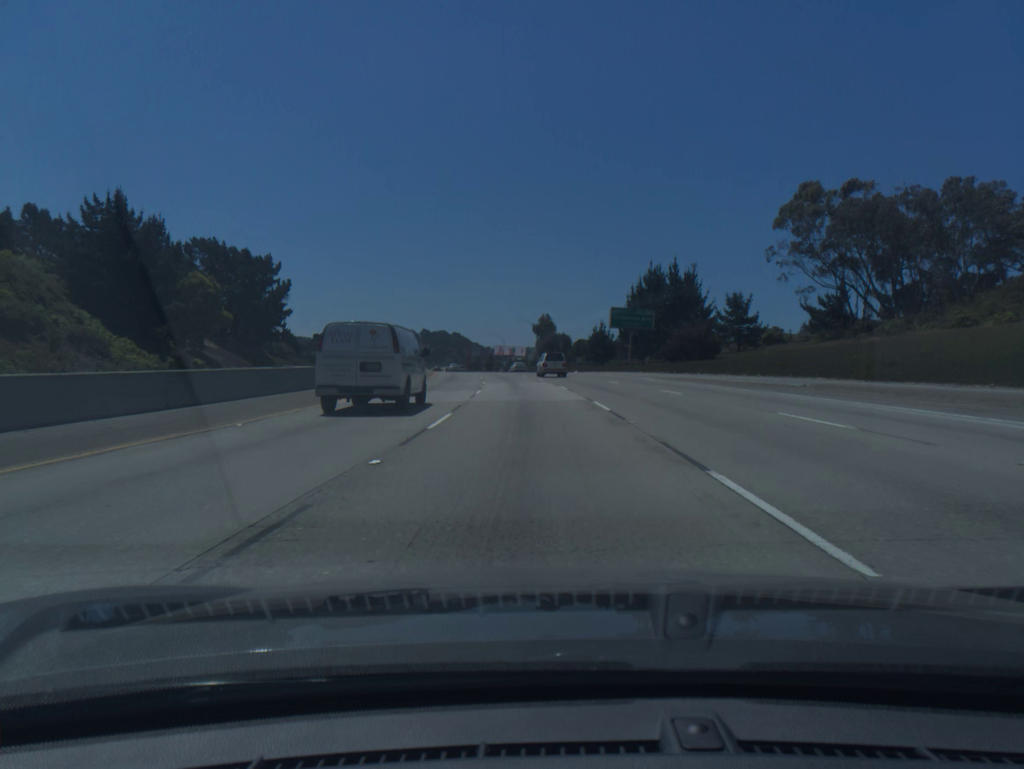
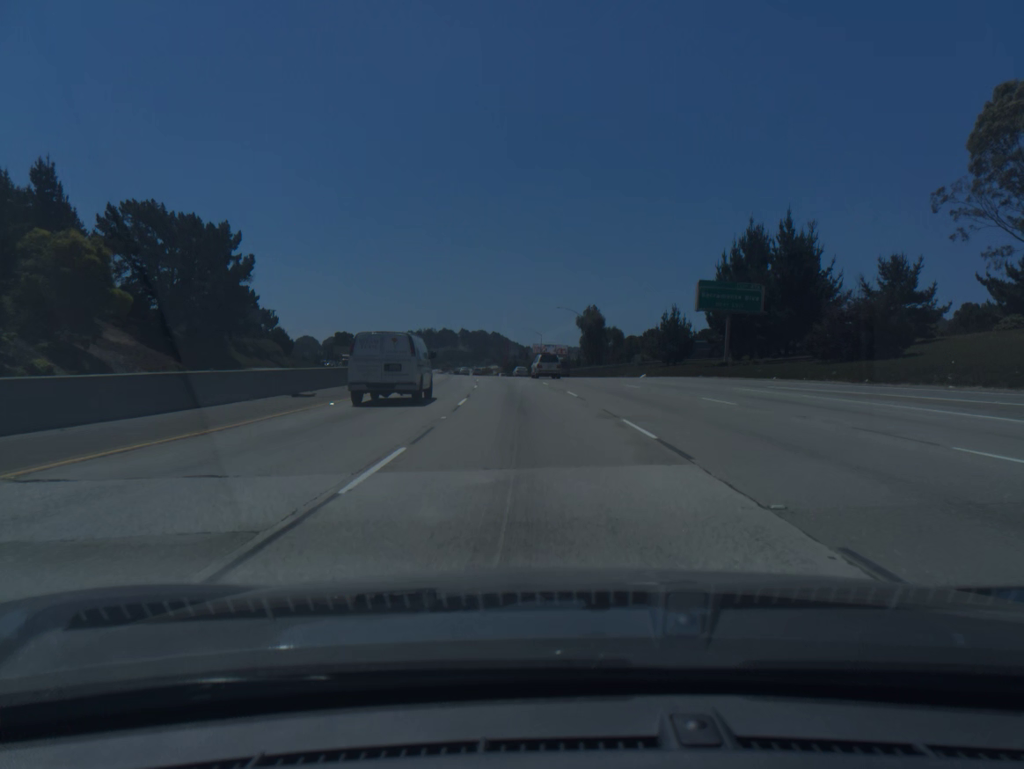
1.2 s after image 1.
(-0.9, +36.0) m; -3°
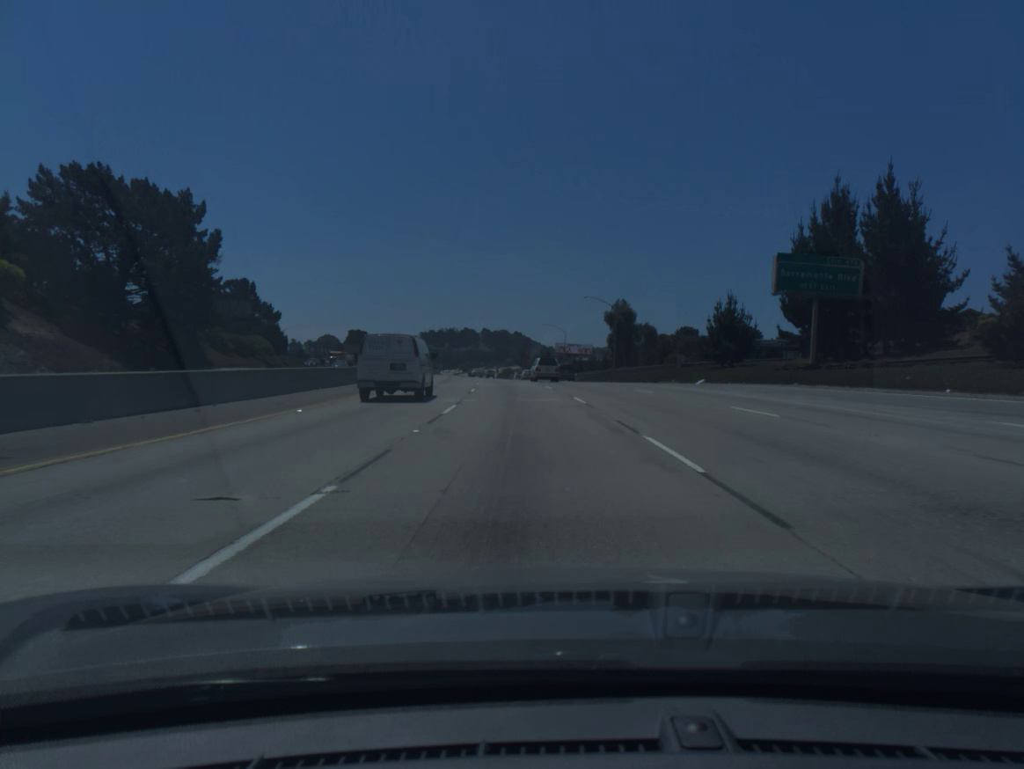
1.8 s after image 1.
(-0.2, +18.1) m; -2°
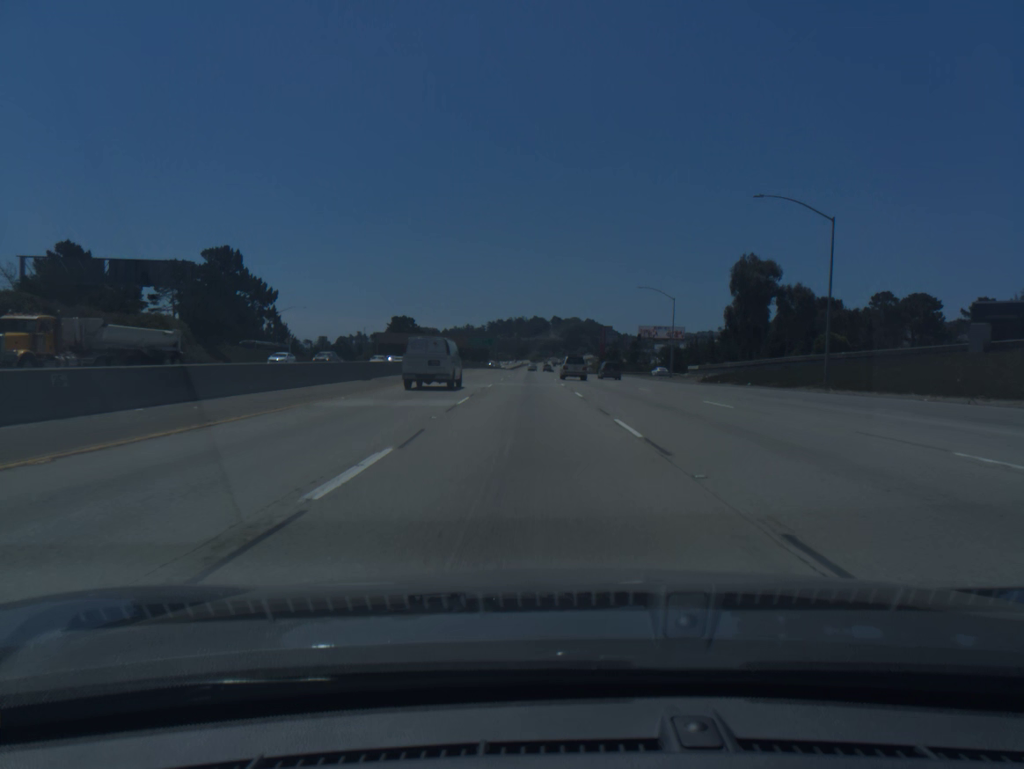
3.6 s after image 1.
(-2.4, +54.6) m; -5°
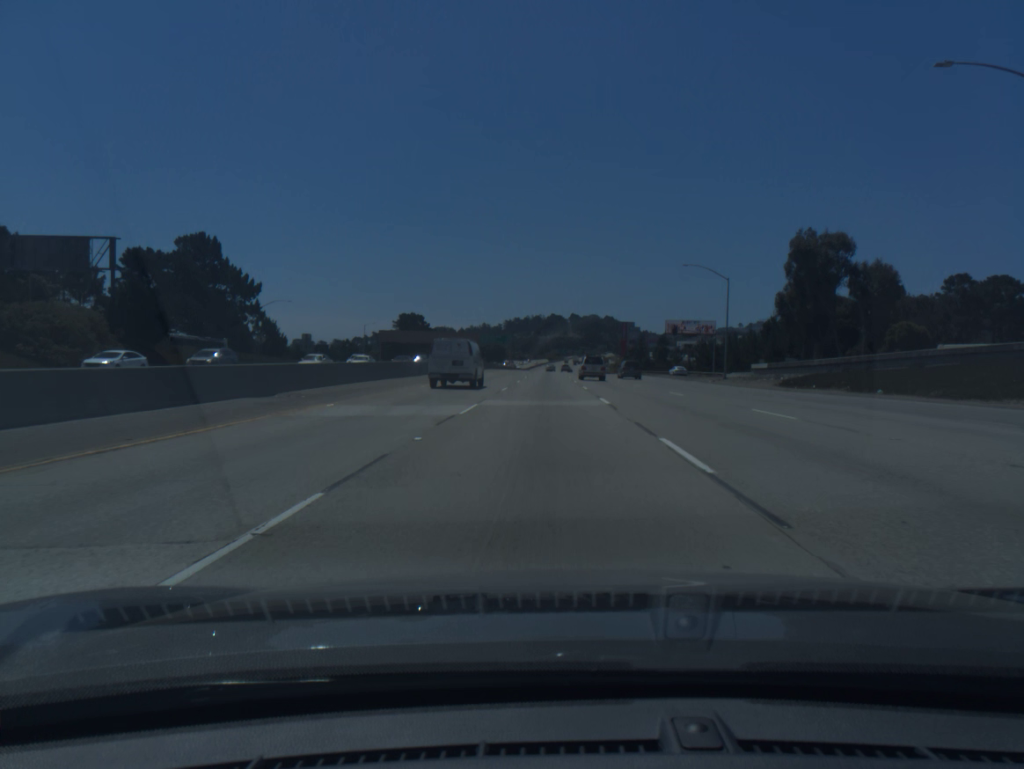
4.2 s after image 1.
(-0.2, +18.4) m; -1°
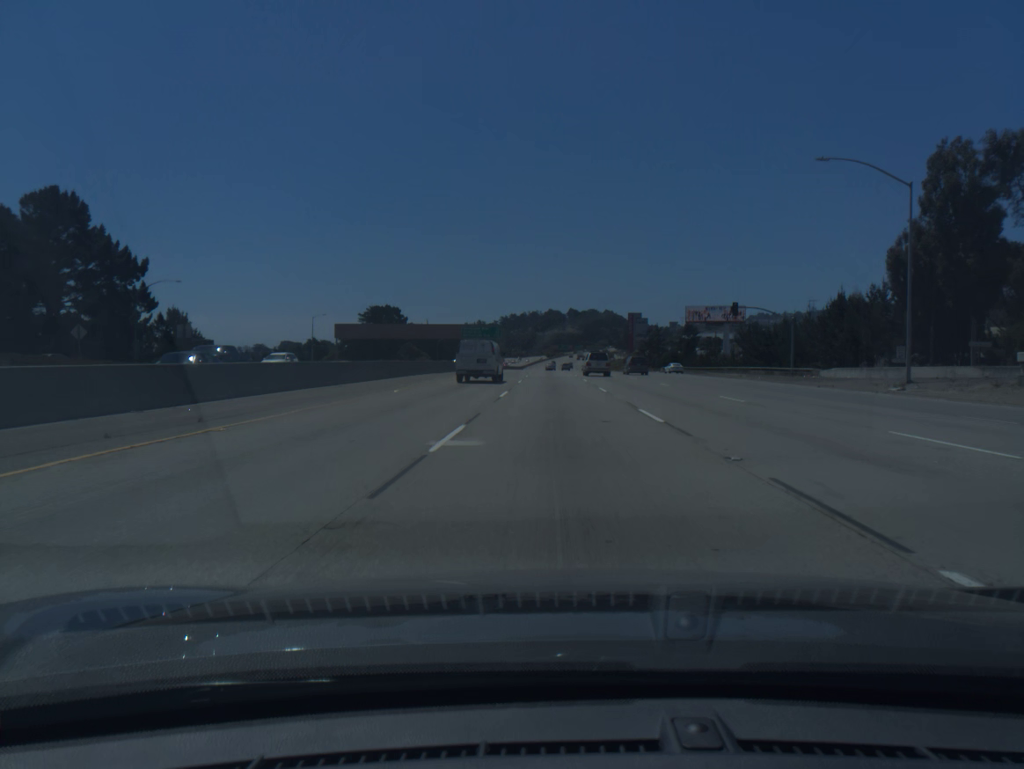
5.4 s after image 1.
(-0.1, +36.9) m; 0°
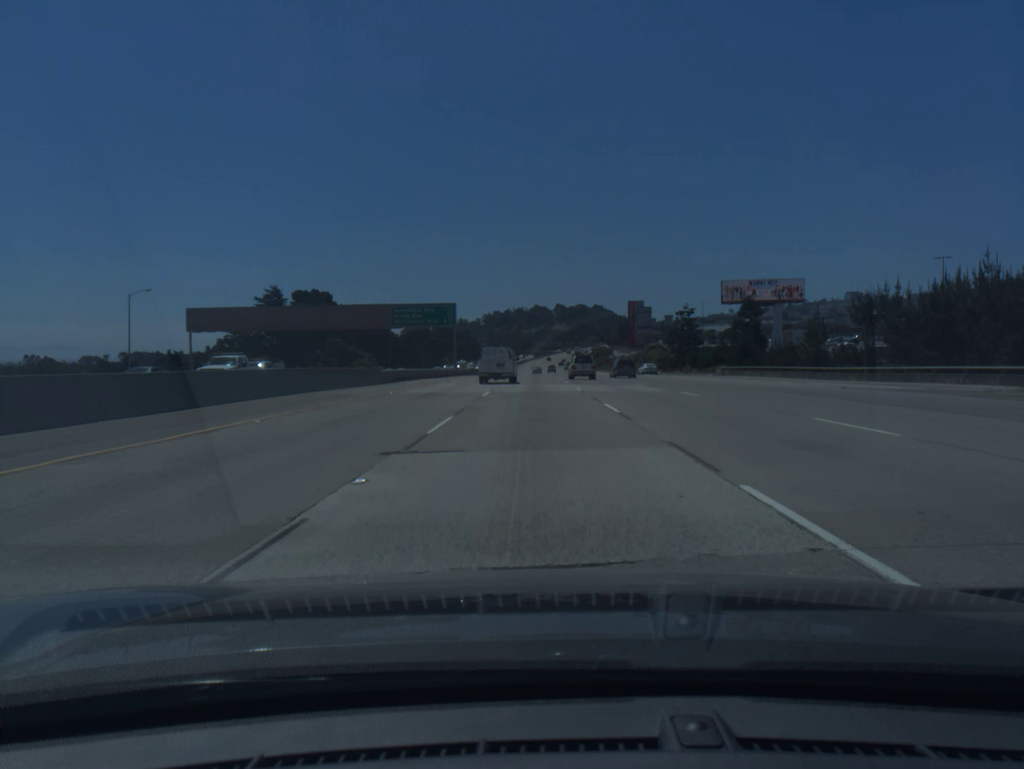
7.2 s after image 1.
(+0.7, +55.4) m; +1°
